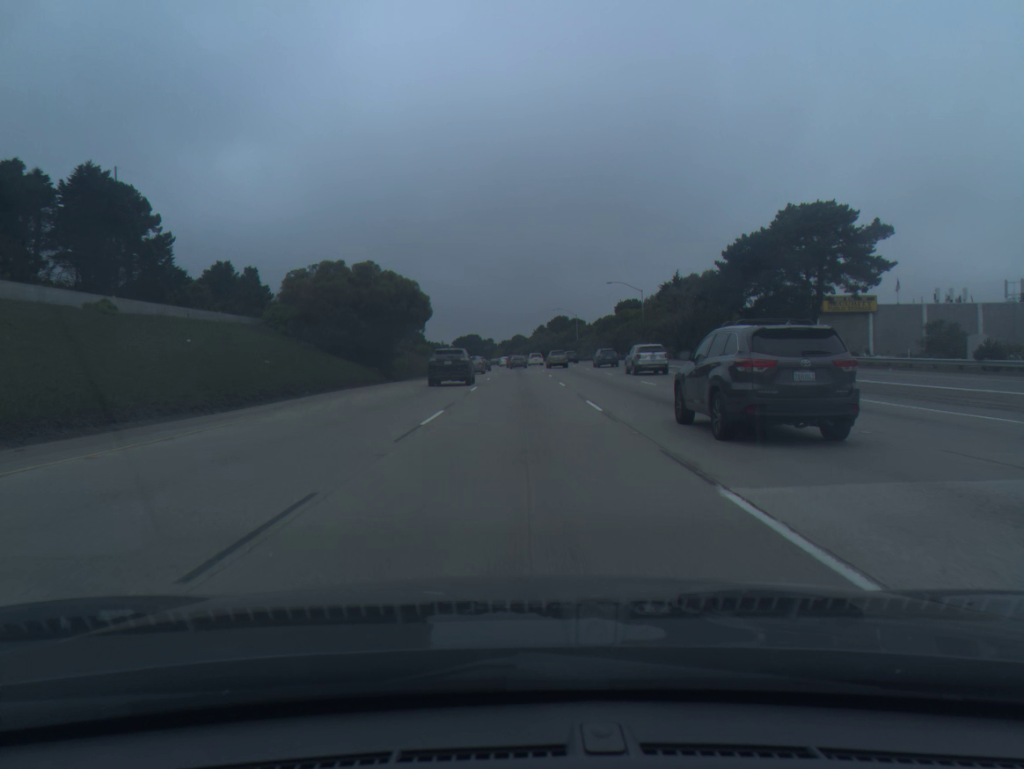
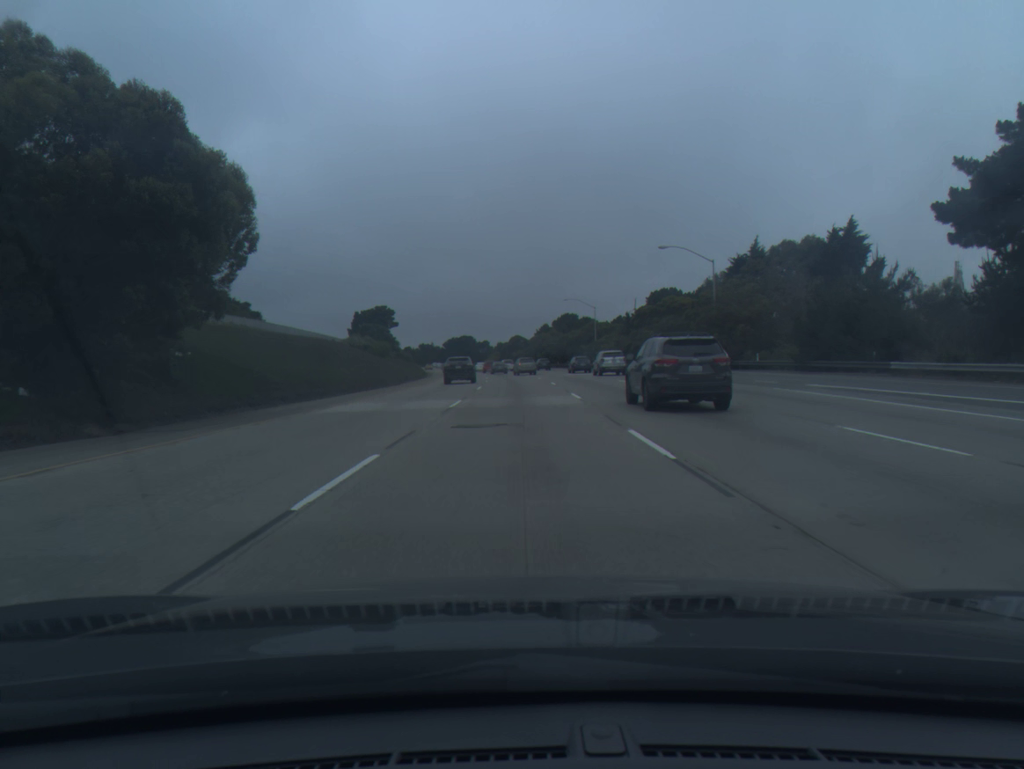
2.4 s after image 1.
(0.0, +37.5) m; 0°
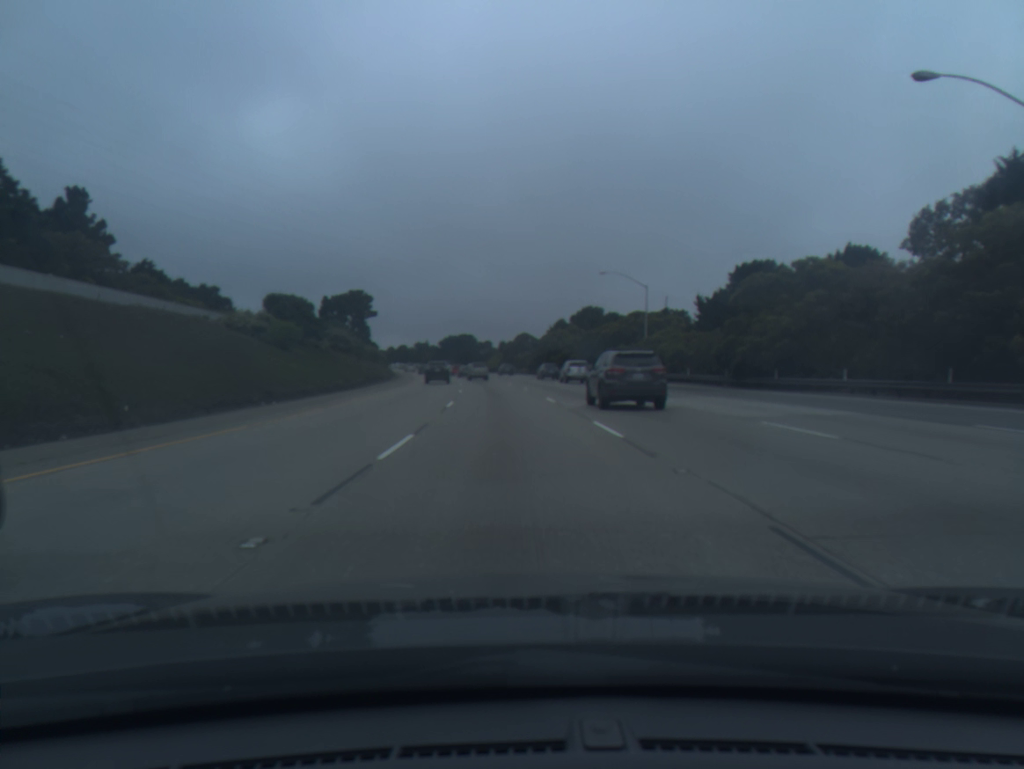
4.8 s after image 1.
(-0.1, +39.9) m; 0°
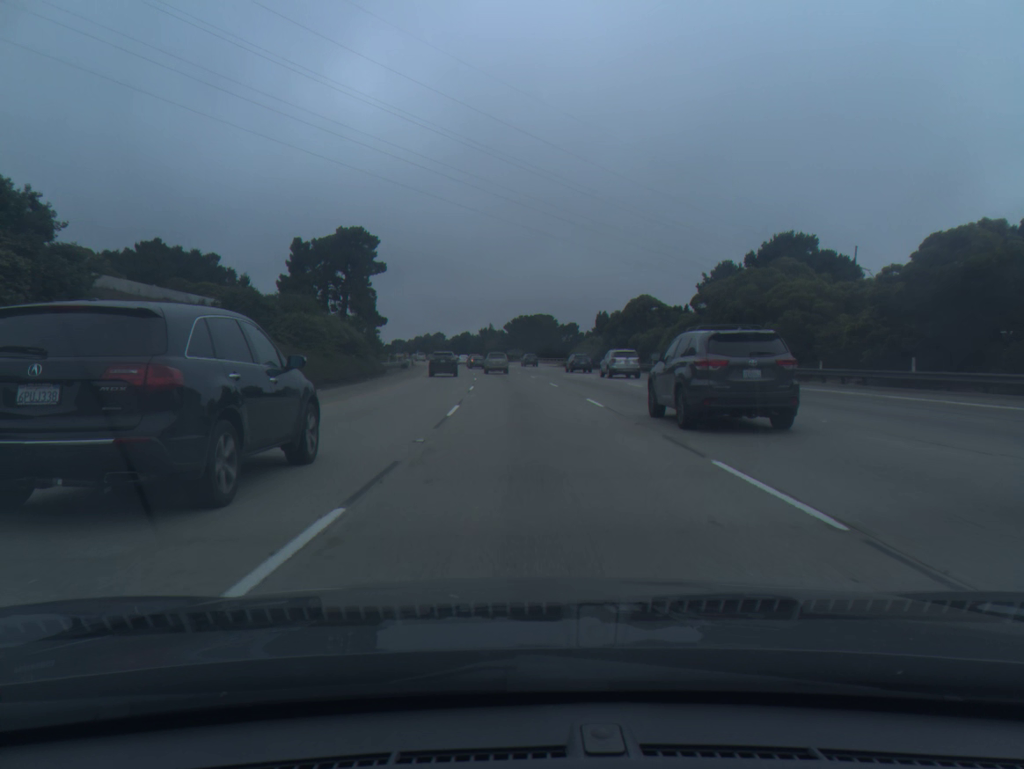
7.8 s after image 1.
(-3.3, +65.9) m; -6°
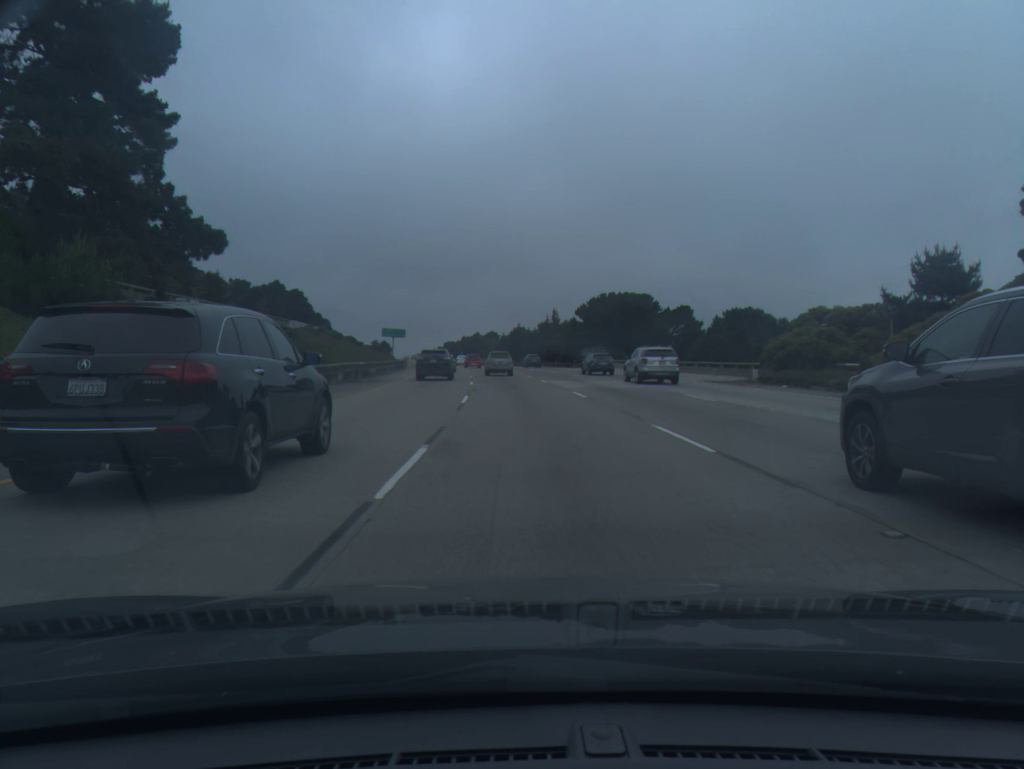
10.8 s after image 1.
(-2.7, +68.7) m; -5°
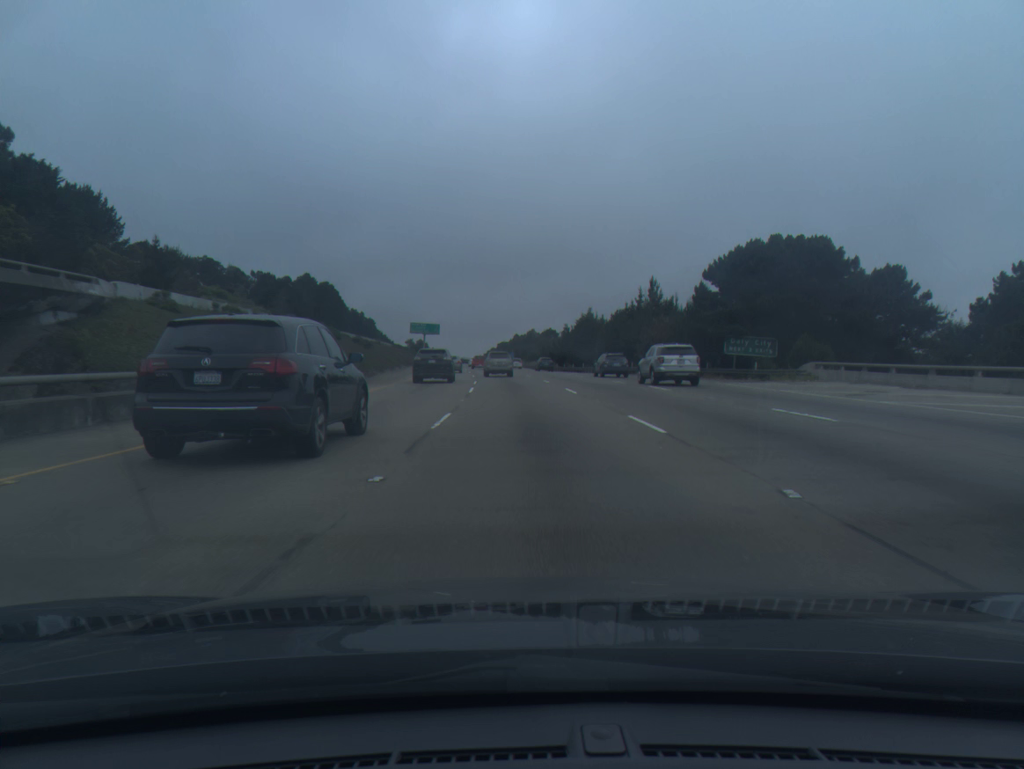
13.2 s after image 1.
(-1.6, +51.8) m; -4°
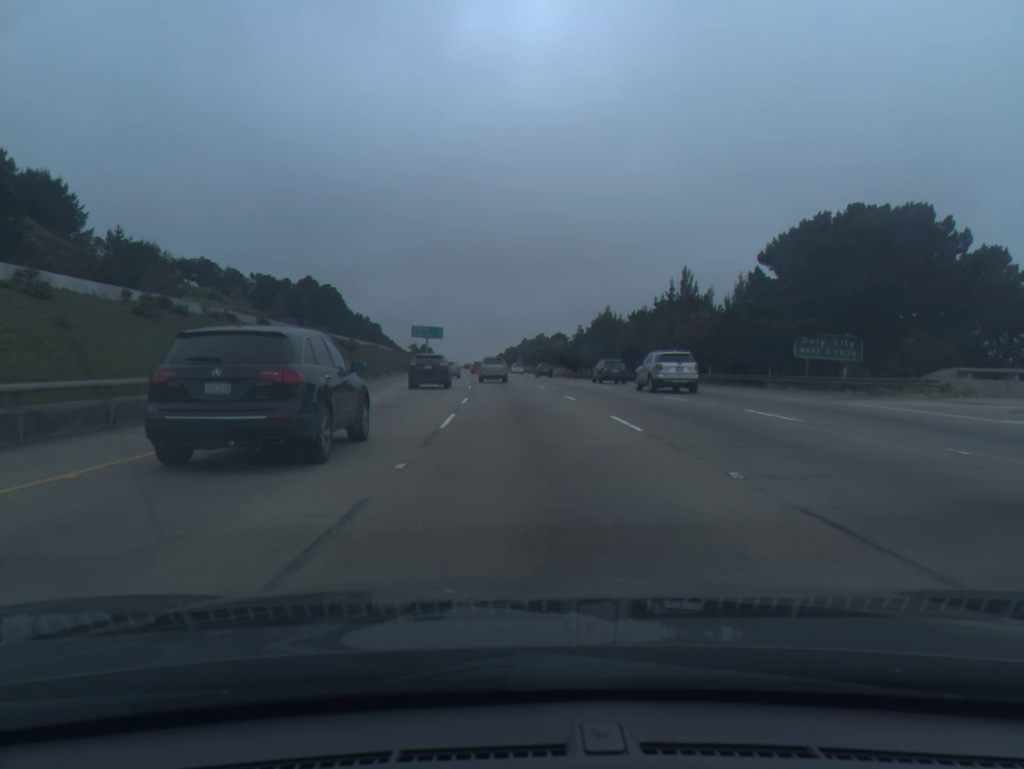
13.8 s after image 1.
(-0.1, +13.0) m; -1°
